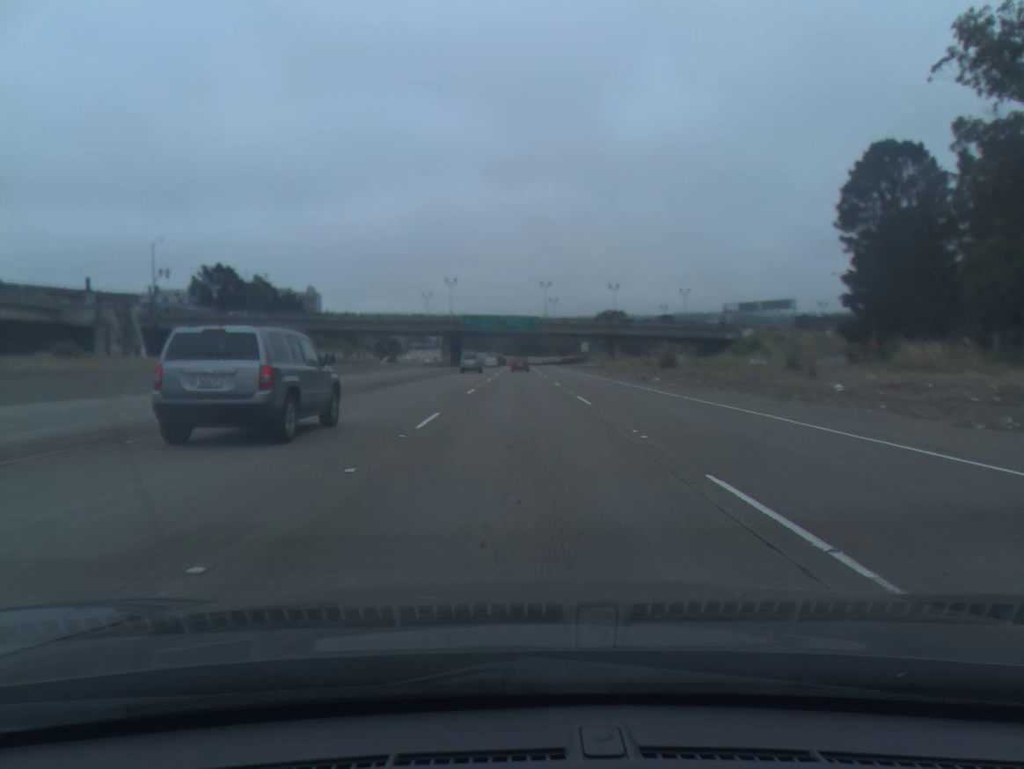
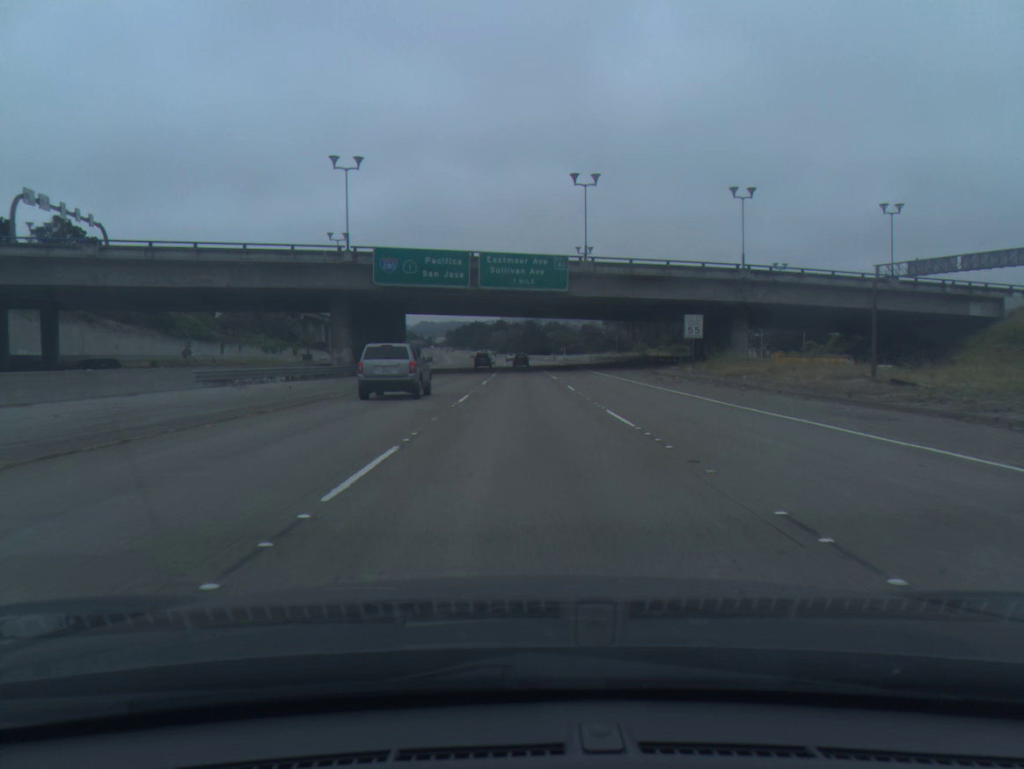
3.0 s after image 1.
(-0.2, +81.6) m; 0°
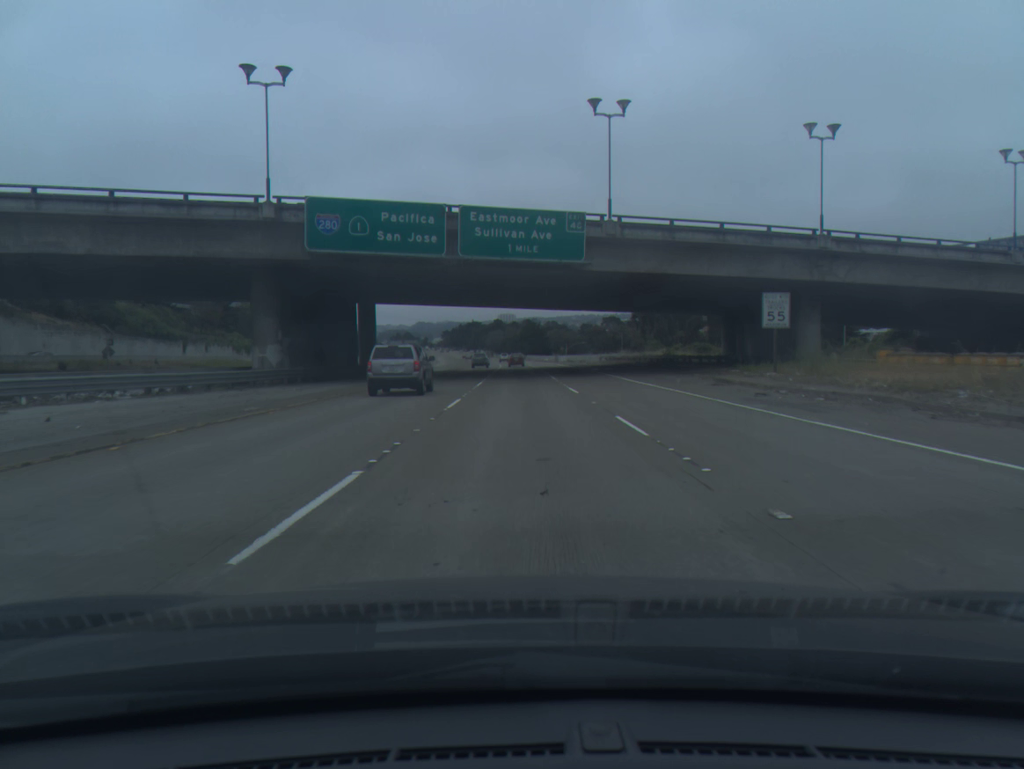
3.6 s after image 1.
(0.0, +16.8) m; 0°
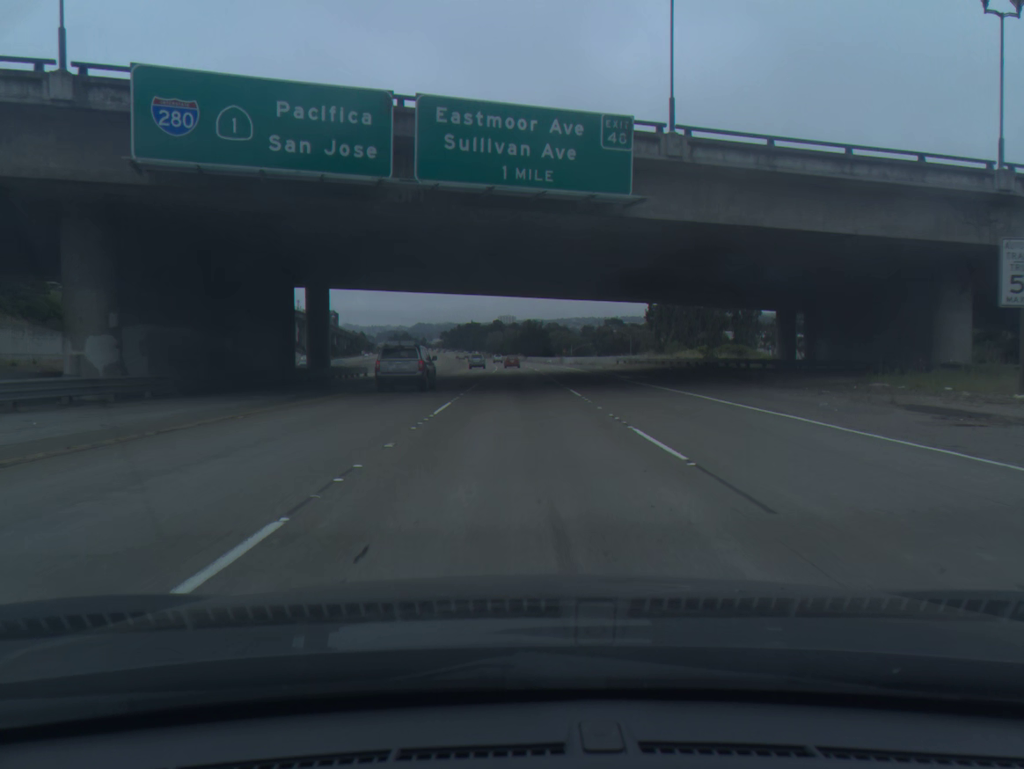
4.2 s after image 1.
(0.0, +16.9) m; 0°
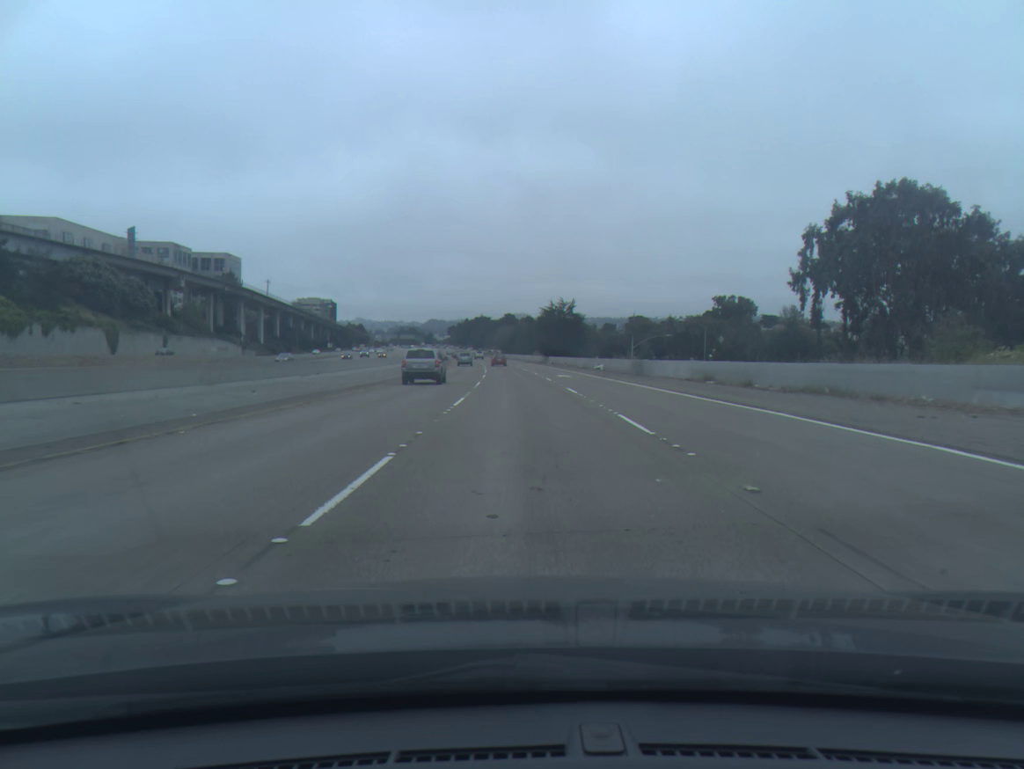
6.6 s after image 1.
(-0.5, +69.0) m; -1°
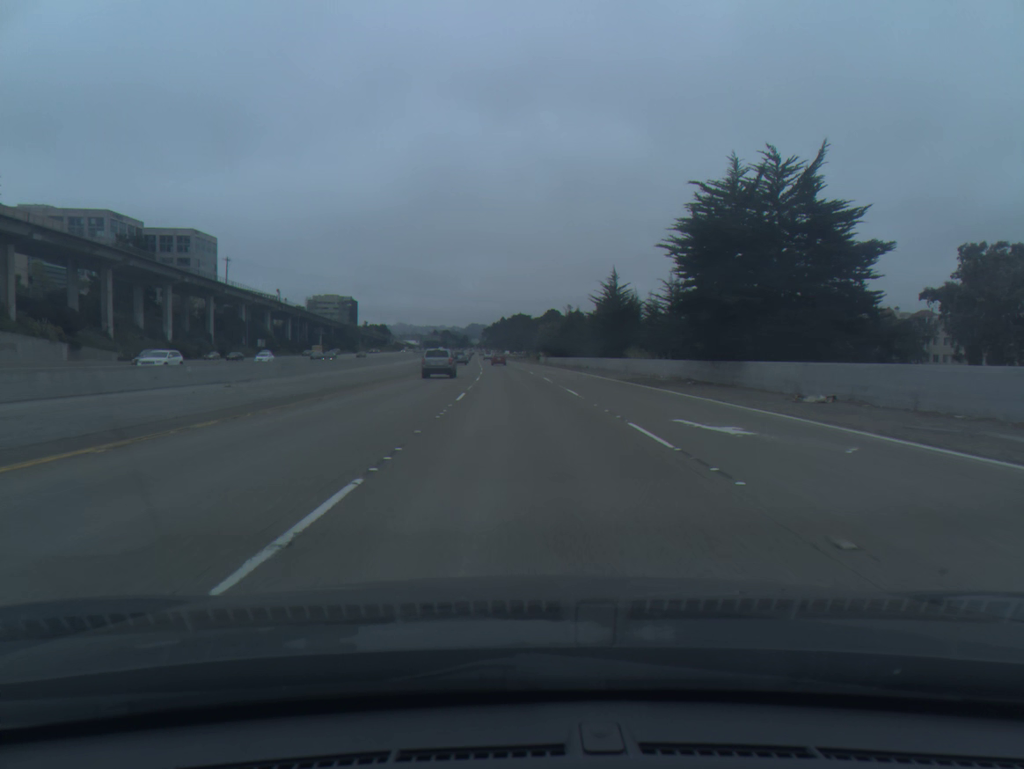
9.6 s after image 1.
(-2.2, +89.0) m; -3°
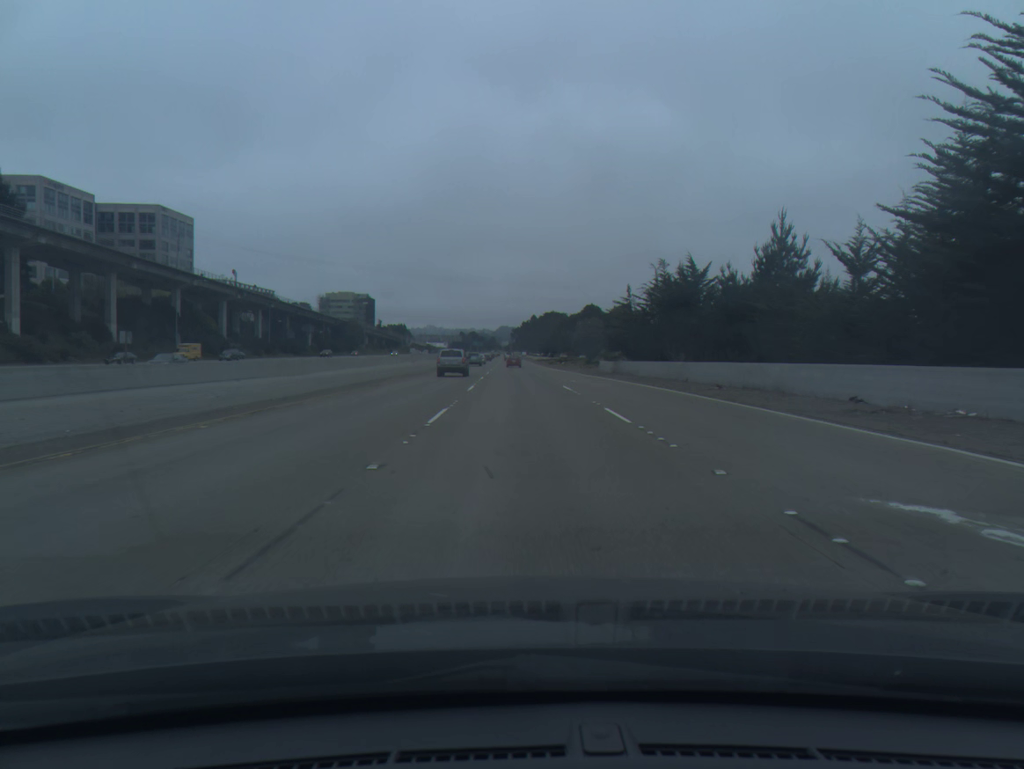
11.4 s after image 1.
(-1.1, +54.9) m; -2°
